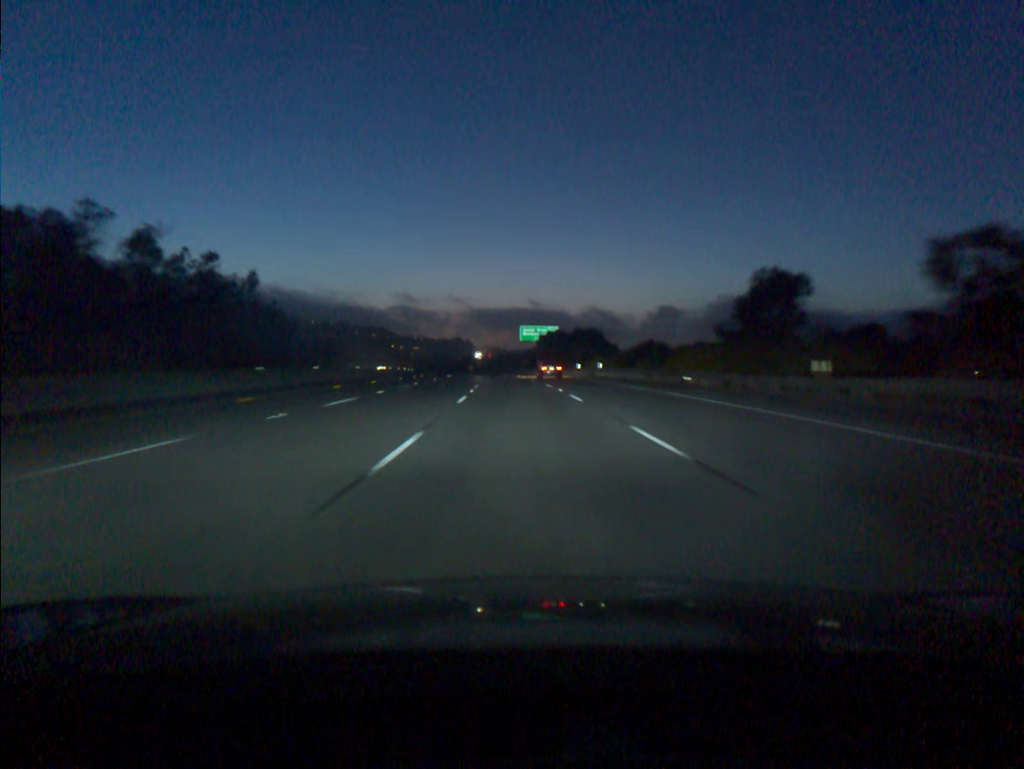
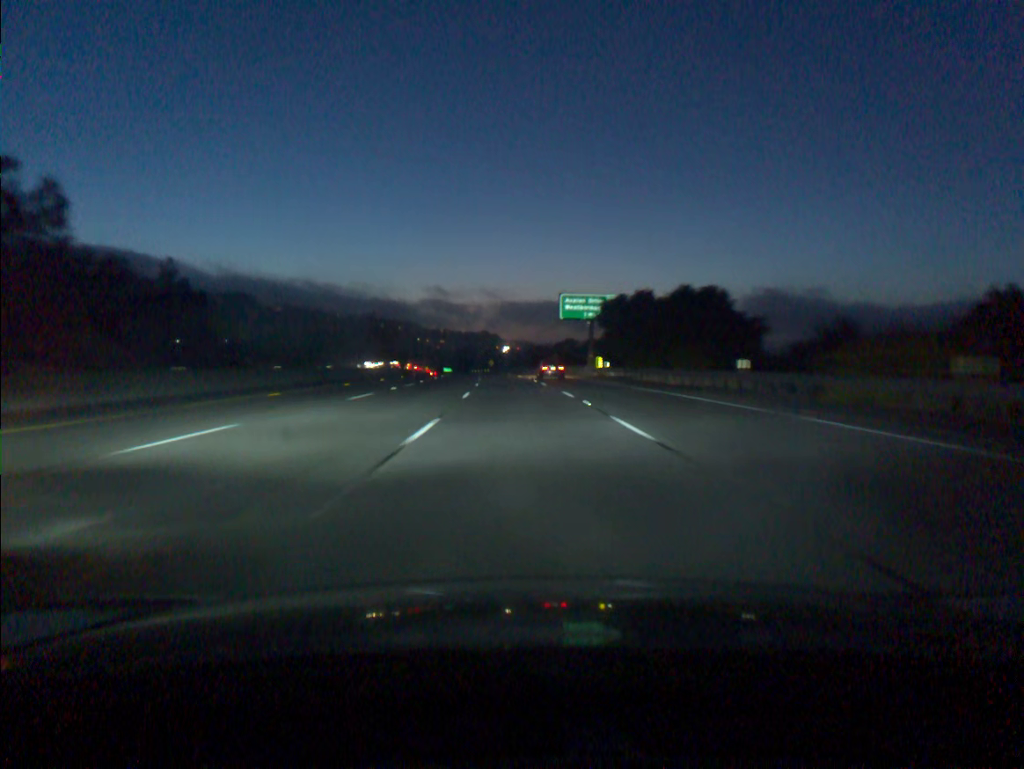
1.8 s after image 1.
(-1.0, +55.4) m; -2°
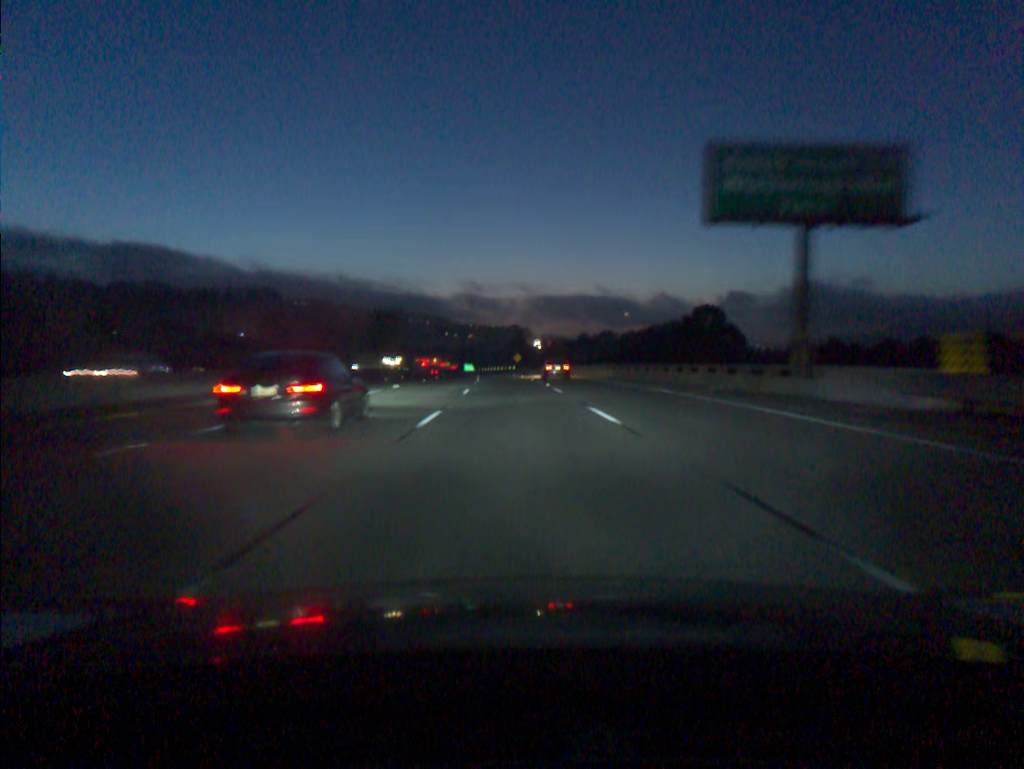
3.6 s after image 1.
(-1.0, +55.4) m; -2°
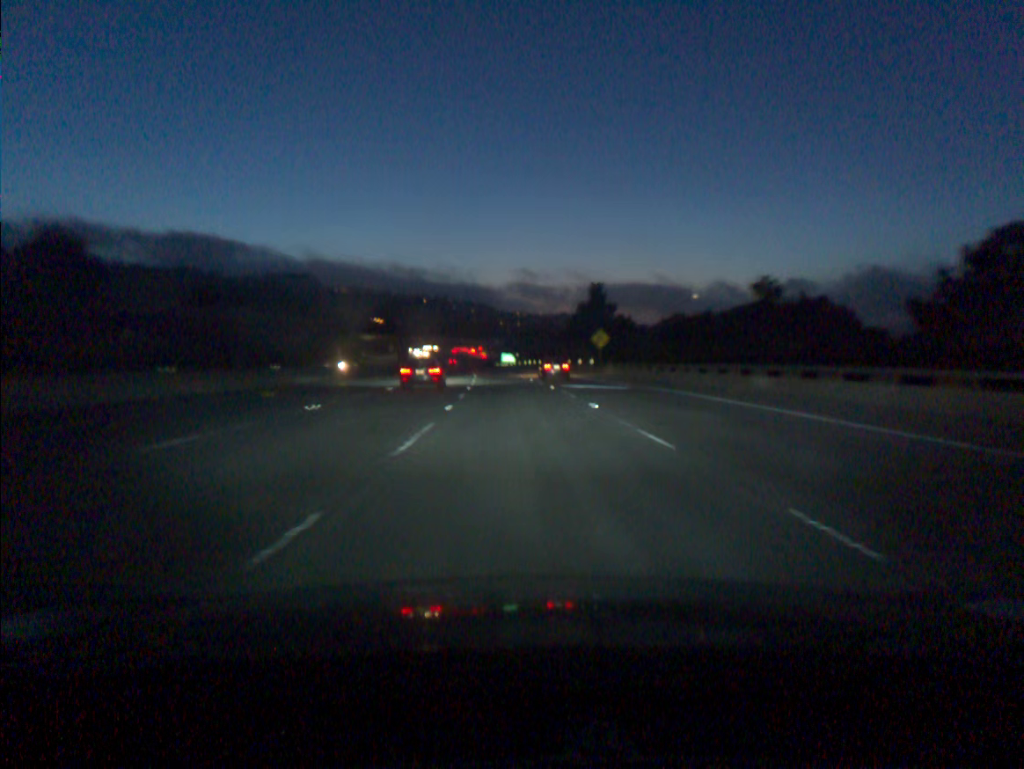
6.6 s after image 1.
(-3.1, +91.7) m; -3°
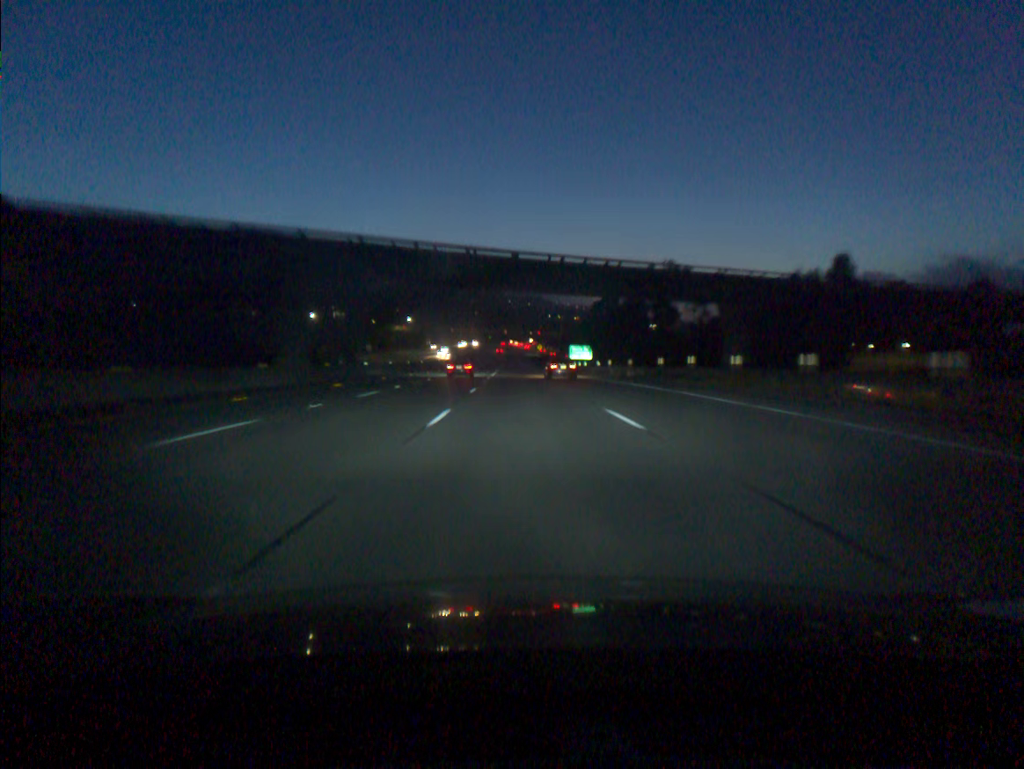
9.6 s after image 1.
(-3.7, +92.0) m; -4°
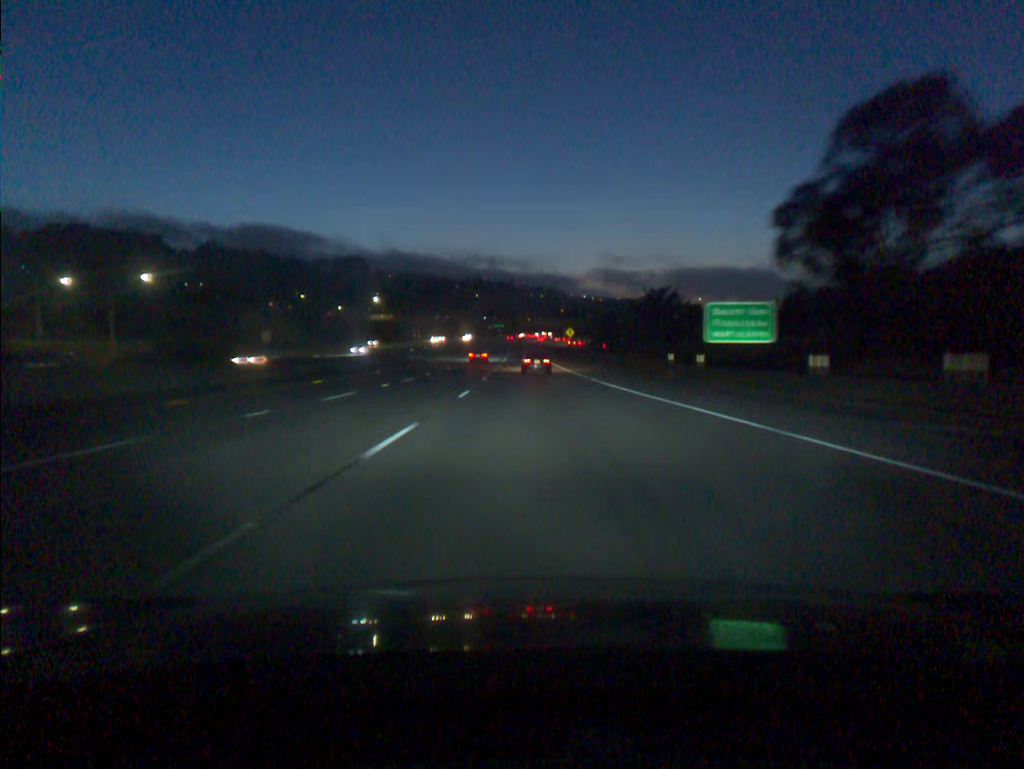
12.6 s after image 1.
(-0.6, +92.2) m; -1°
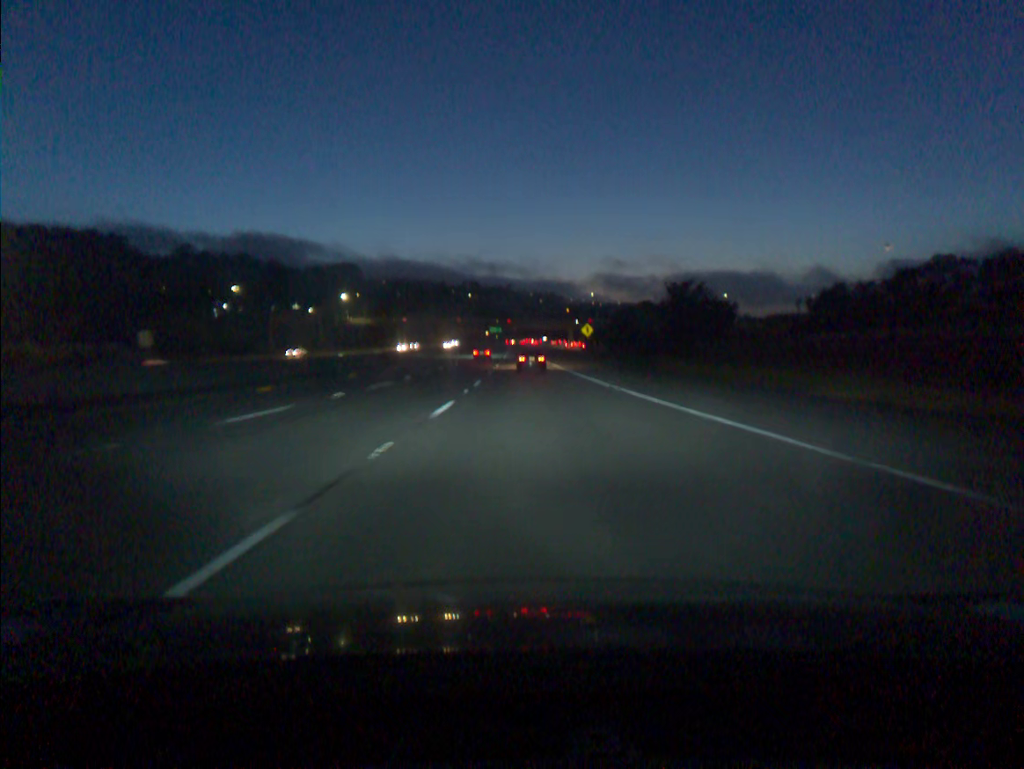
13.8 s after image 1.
(0.0, +36.8) m; 0°
